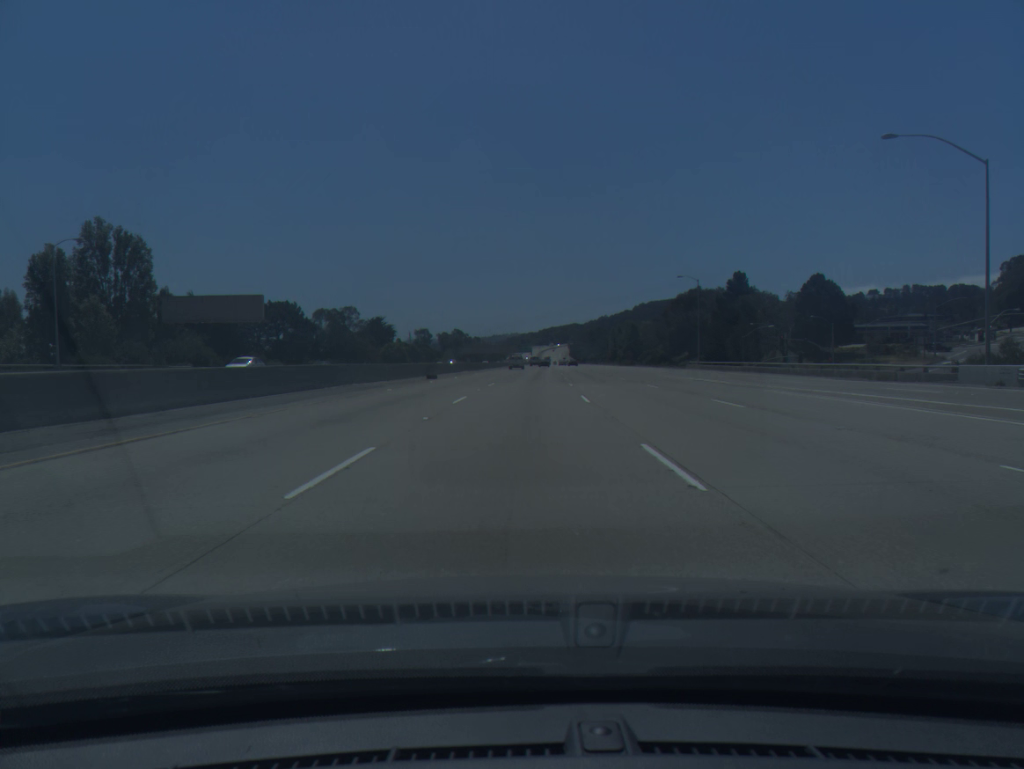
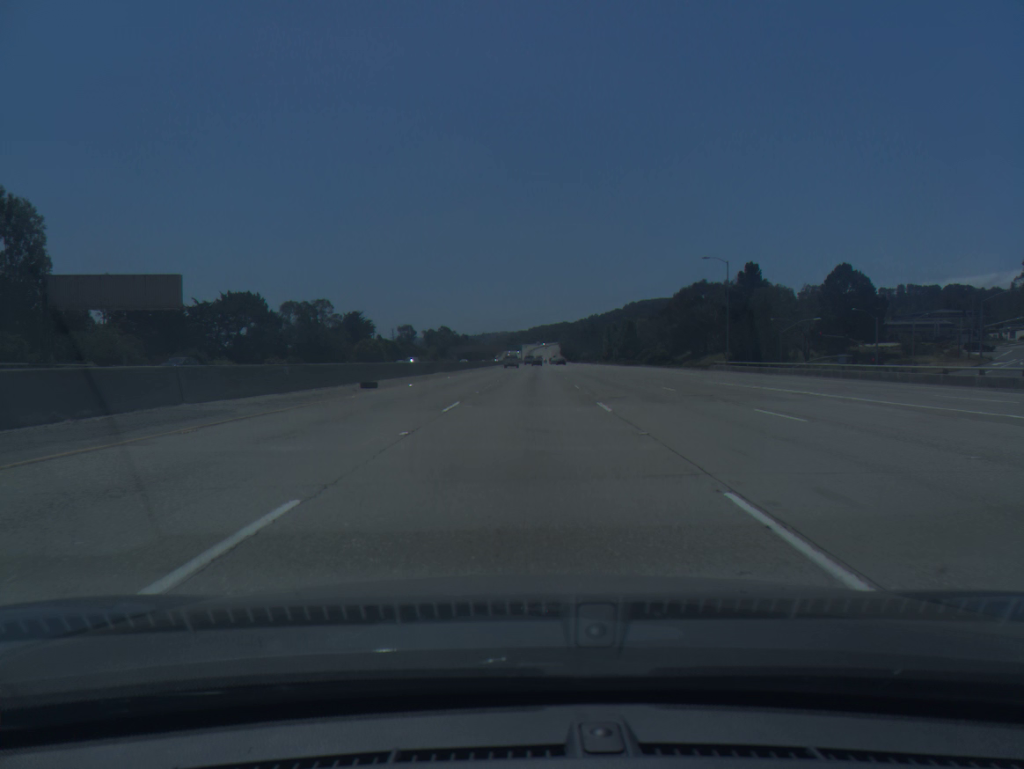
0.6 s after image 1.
(+0.1, +18.2) m; +1°
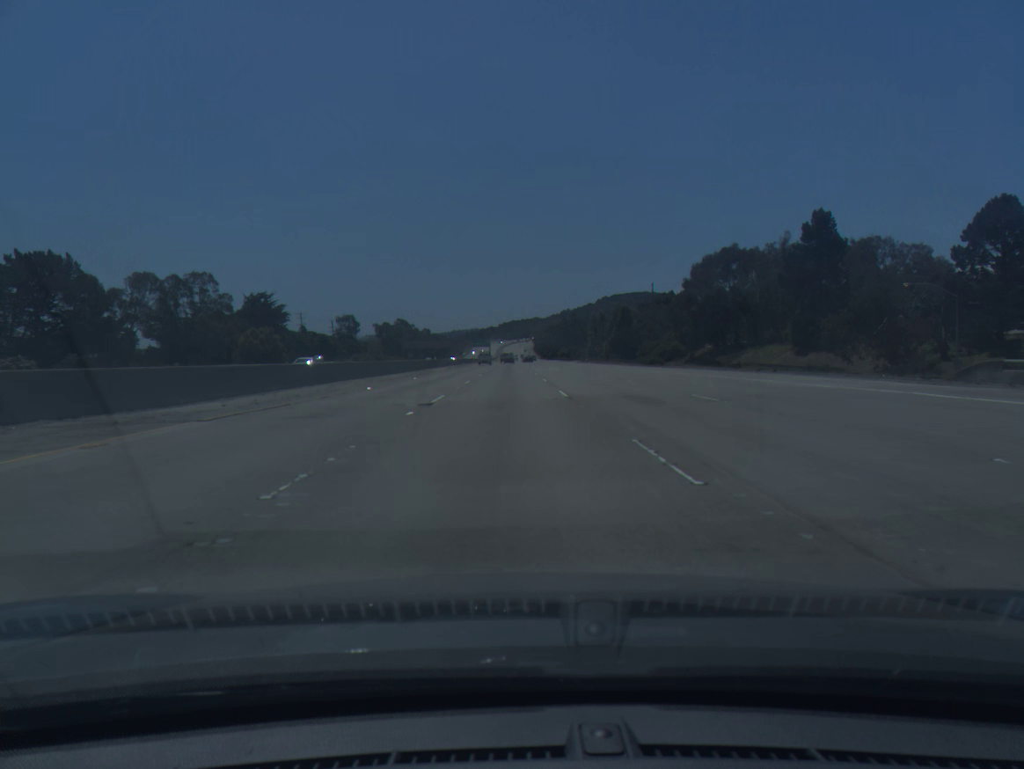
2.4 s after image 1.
(+1.4, +54.9) m; +2°
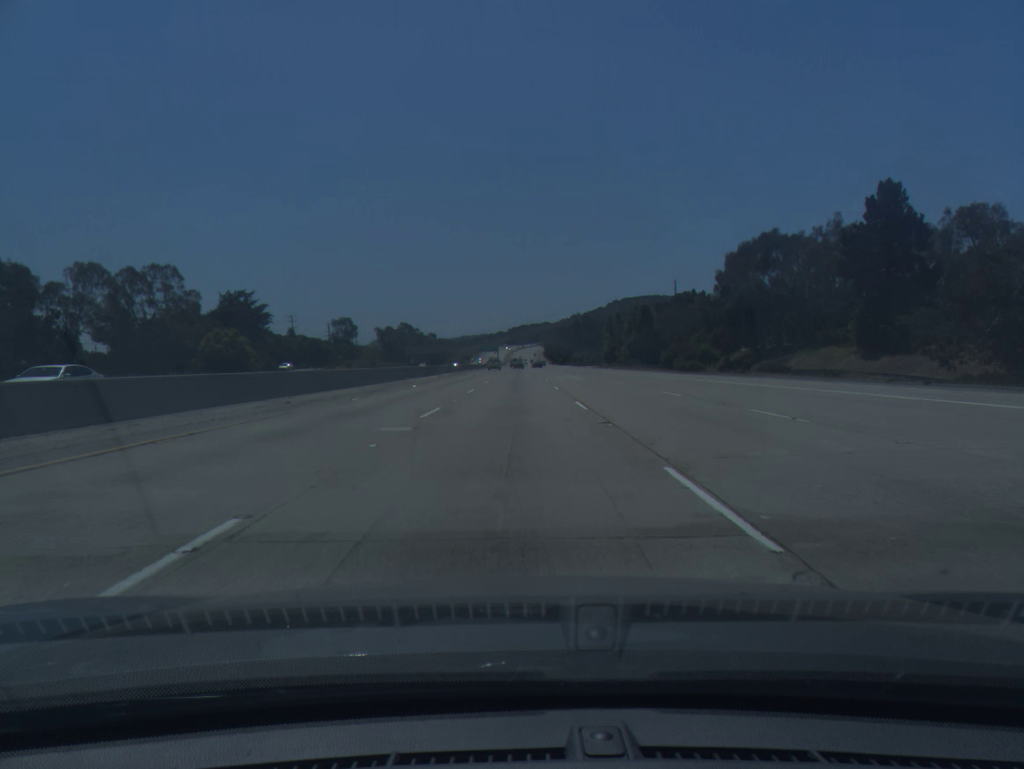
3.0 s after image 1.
(-0.1, +18.3) m; -1°
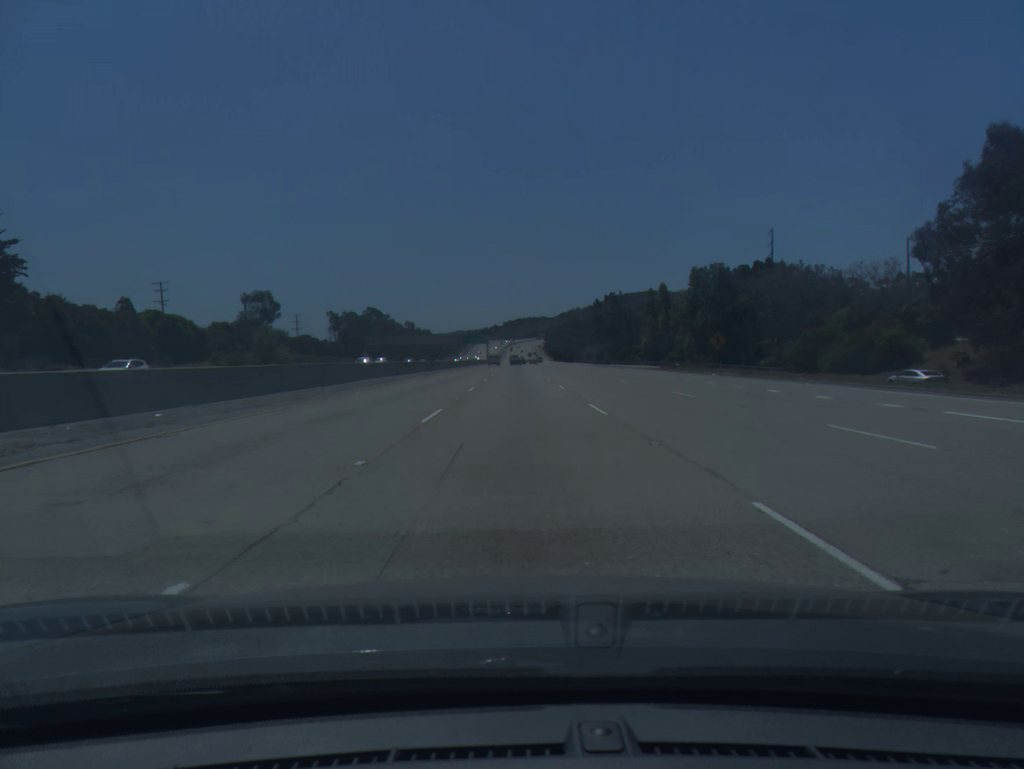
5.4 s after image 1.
(-0.2, +73.4) m; 0°
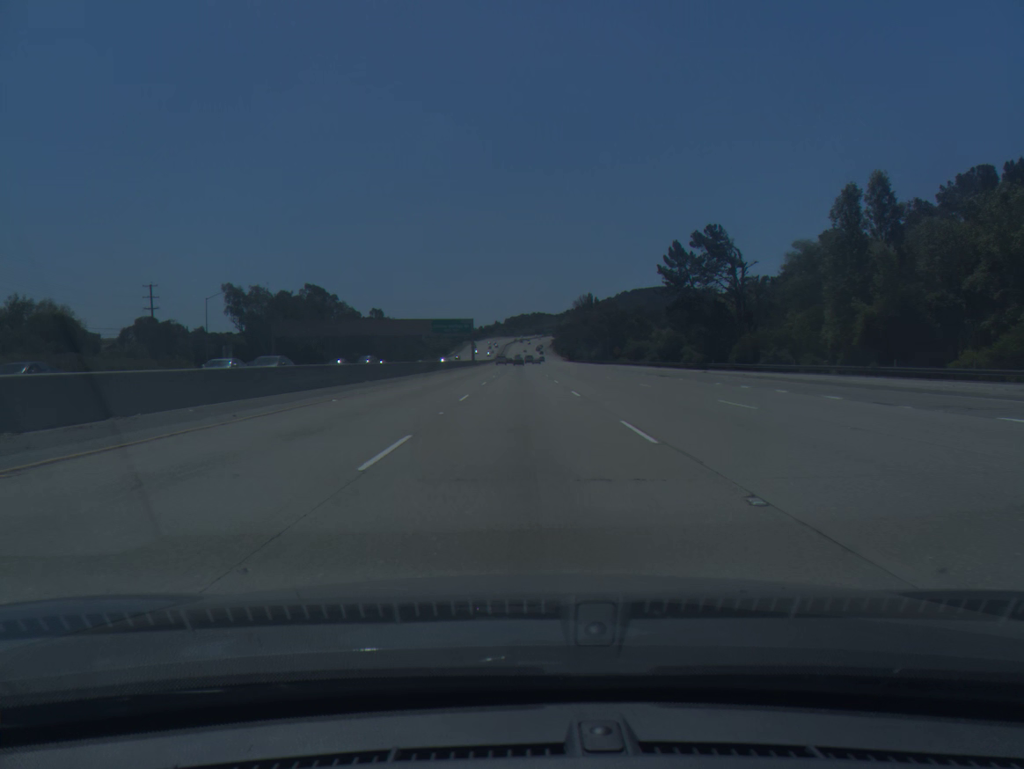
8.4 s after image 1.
(-0.4, +91.7) m; 0°
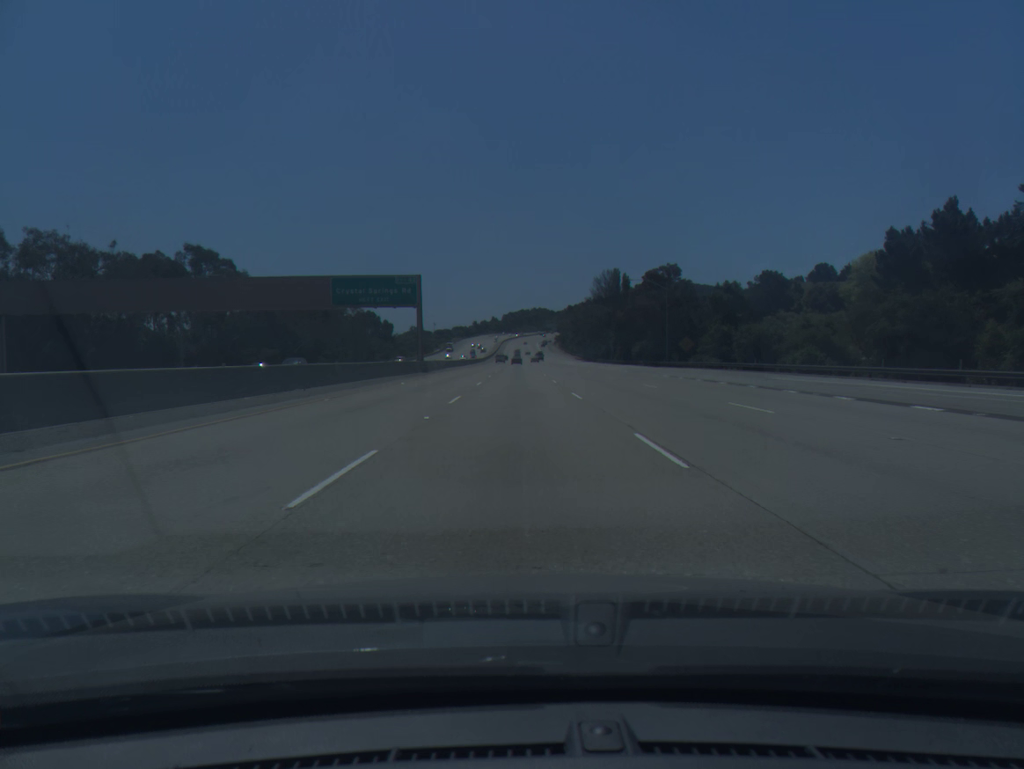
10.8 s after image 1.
(+0.2, +73.4) m; 0°
